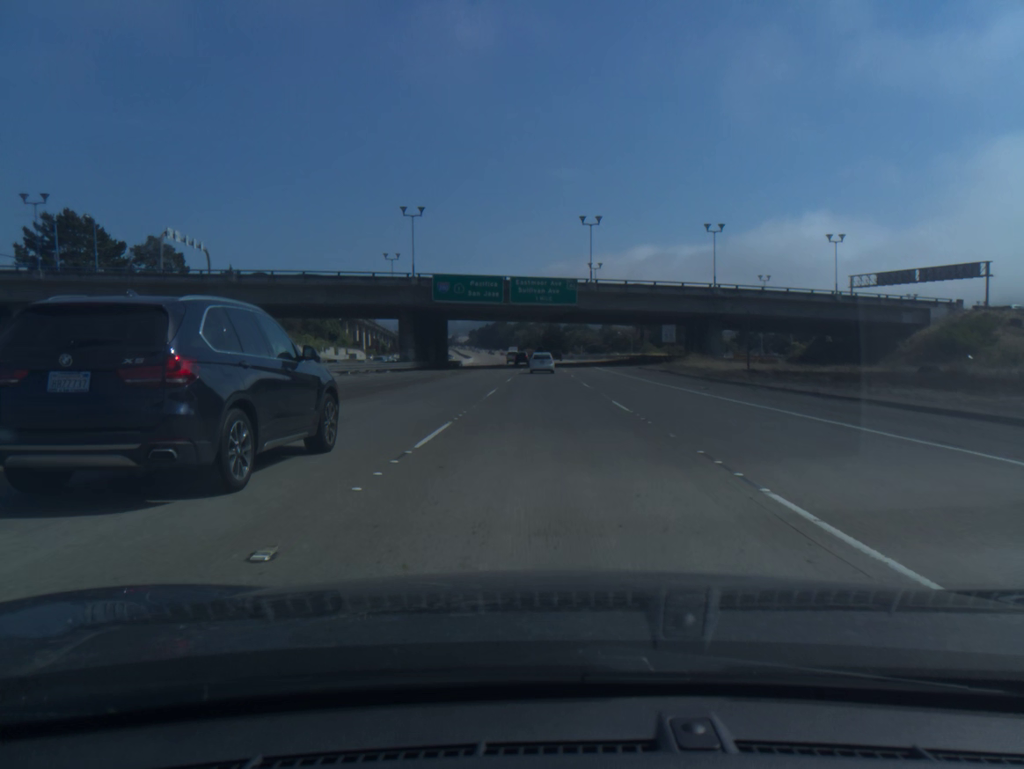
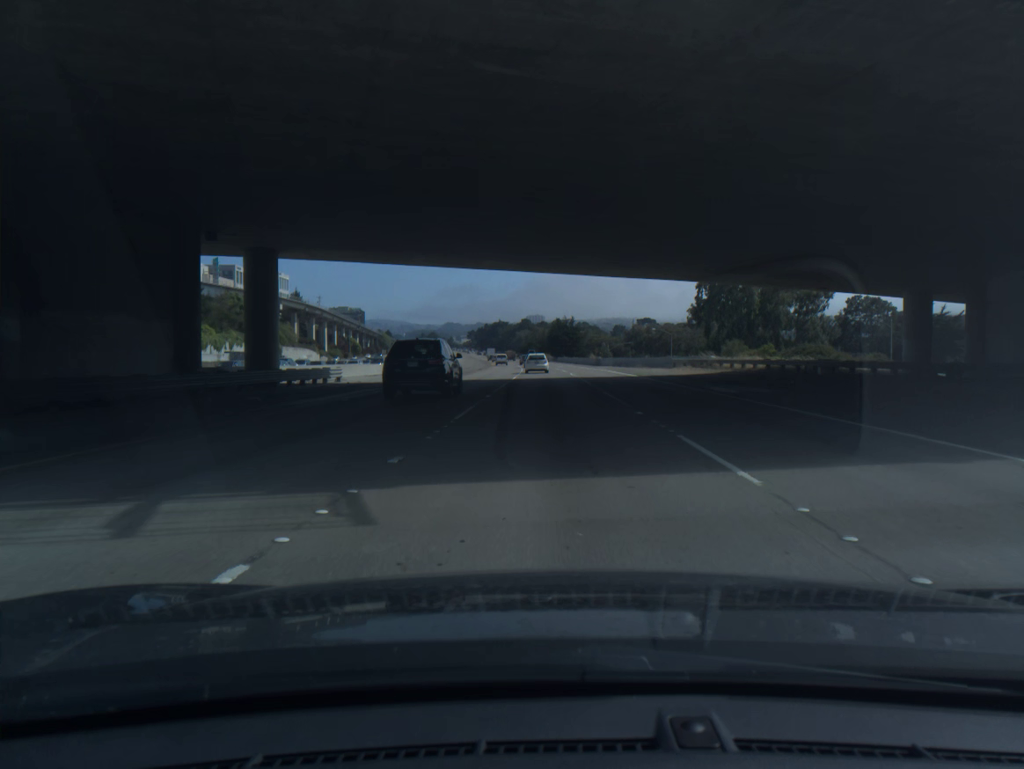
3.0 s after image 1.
(0.0, +68.2) m; 0°
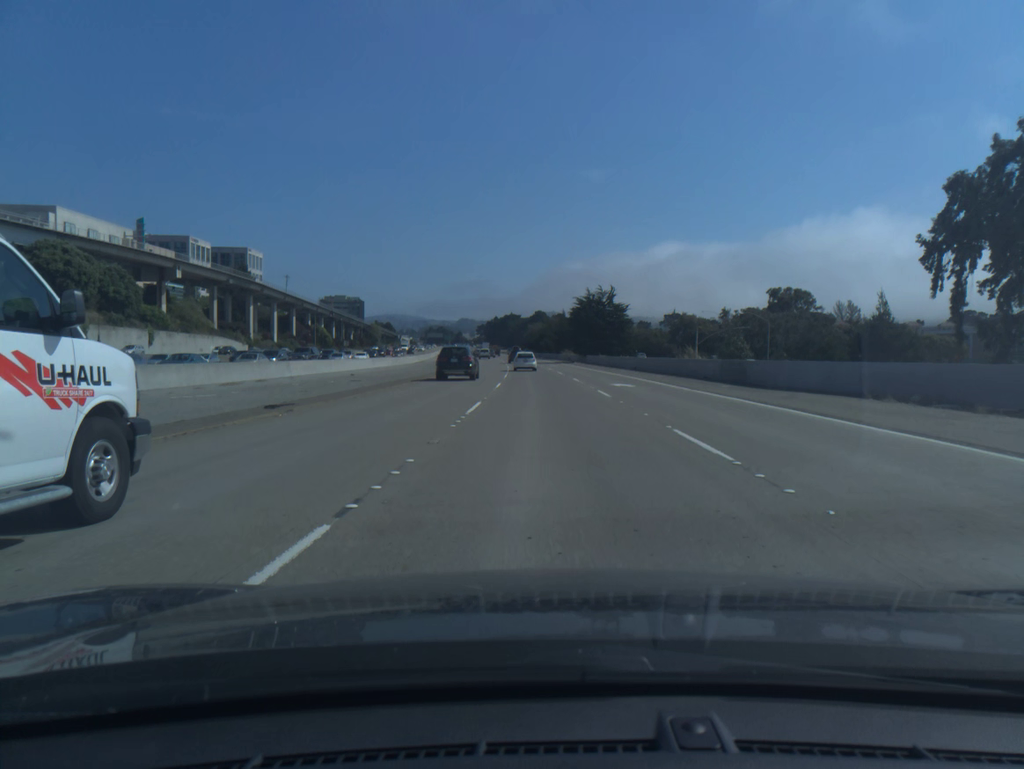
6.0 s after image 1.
(-0.1, +70.4) m; -1°
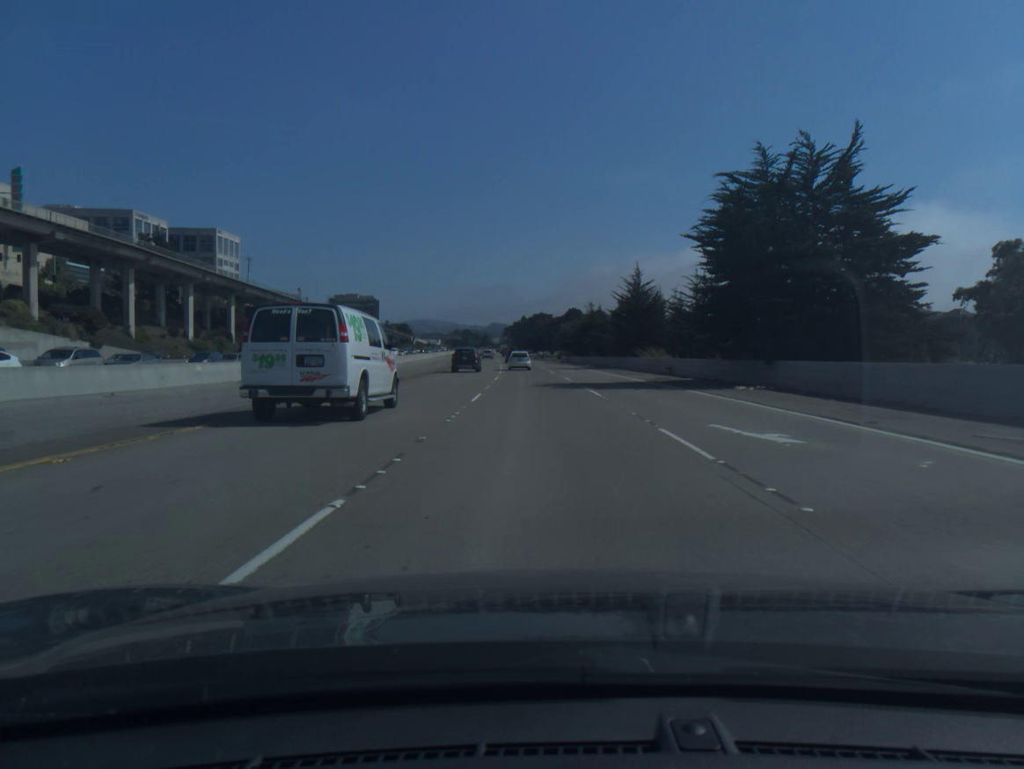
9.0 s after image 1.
(-1.4, +72.3) m; -2°
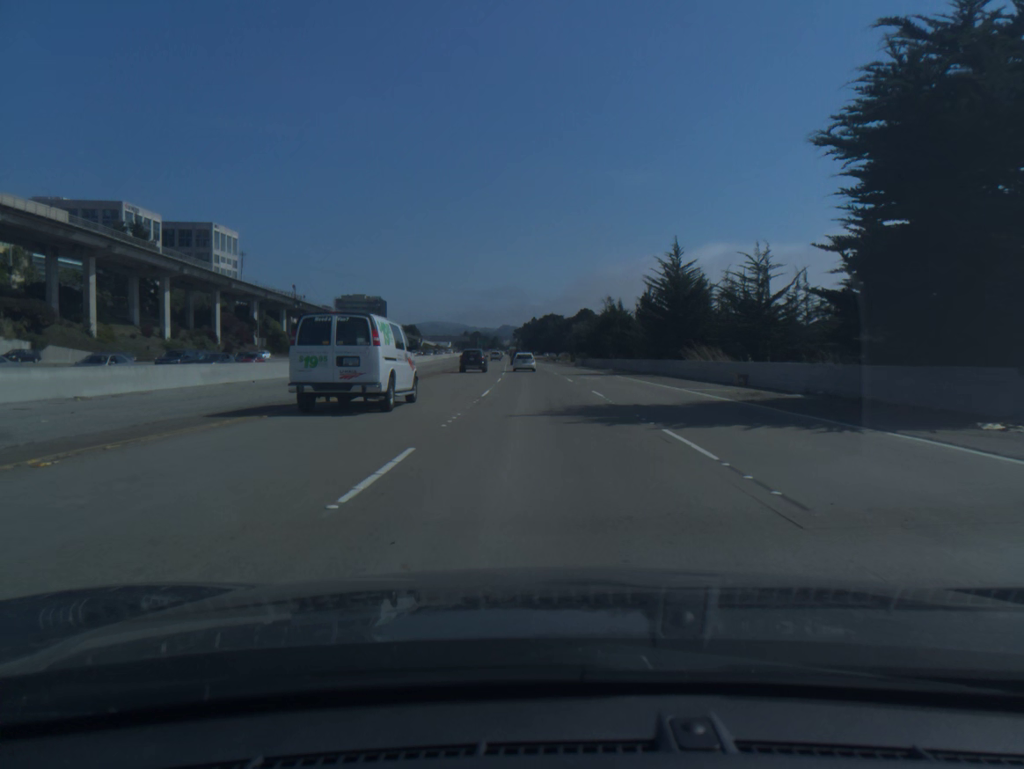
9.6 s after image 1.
(-0.1, +14.6) m; -1°
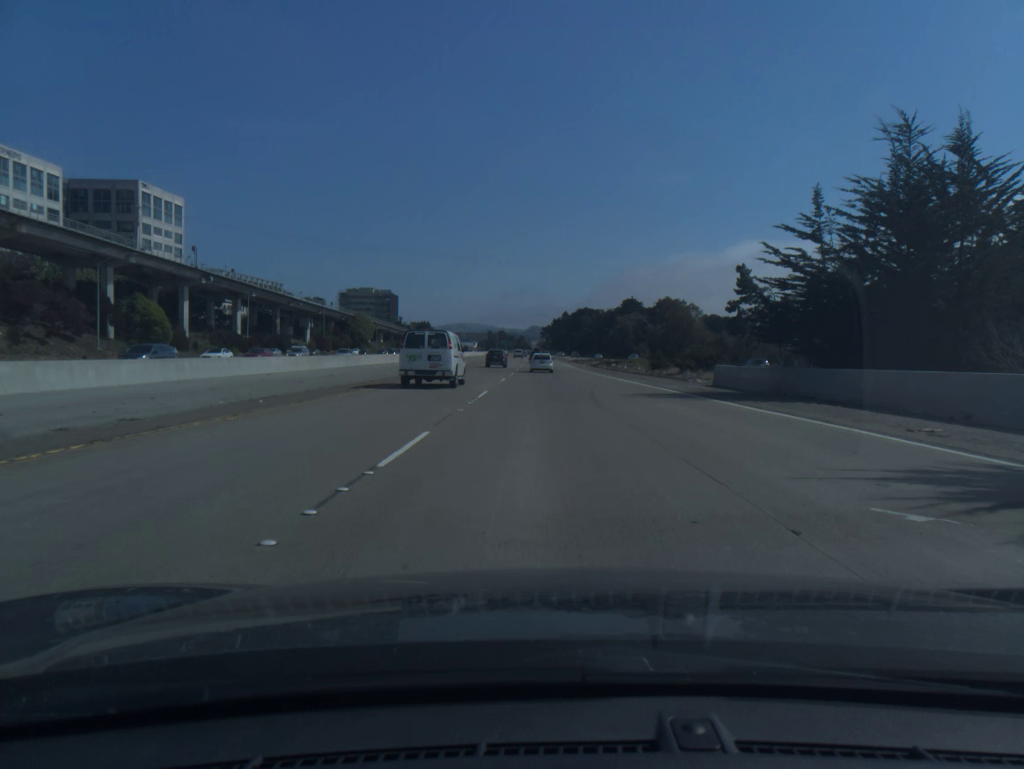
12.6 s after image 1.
(-1.7, +73.8) m; -2°
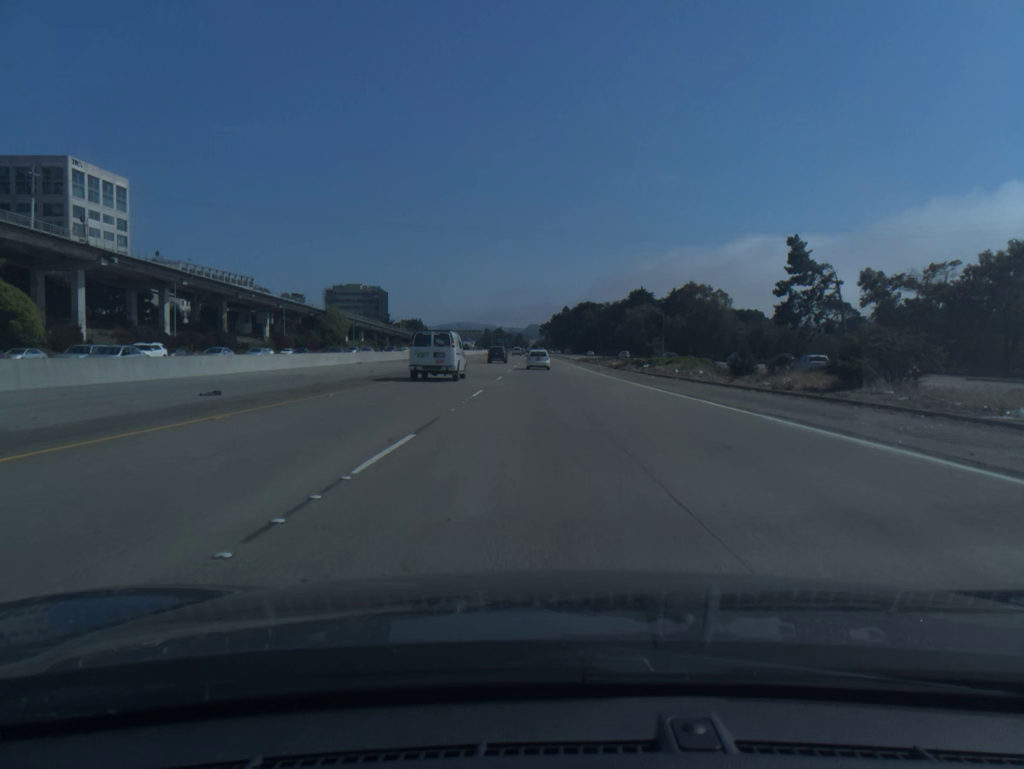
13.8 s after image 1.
(0.0, +29.6) m; 0°
